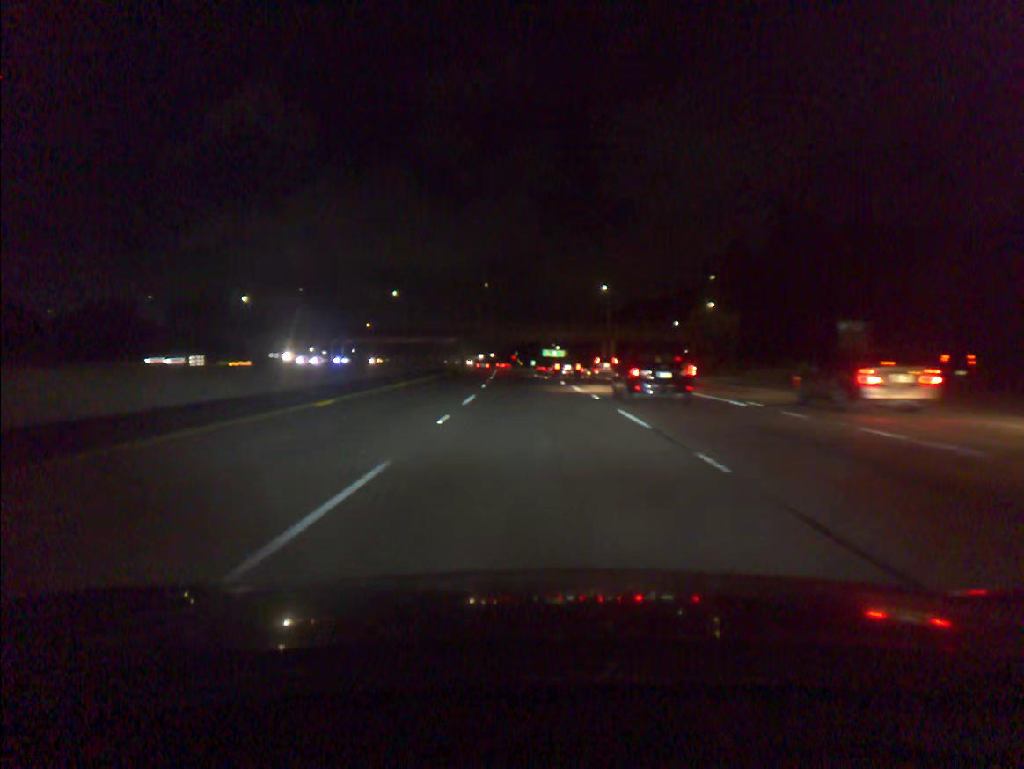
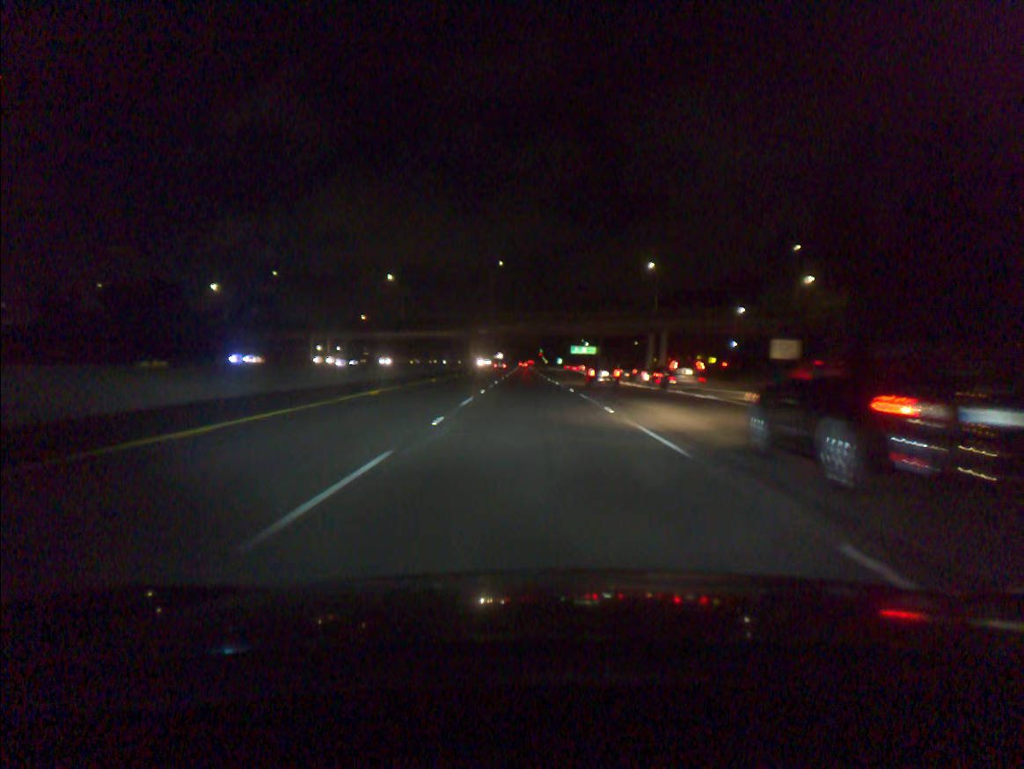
(-0.6, +34.4) m; -2°
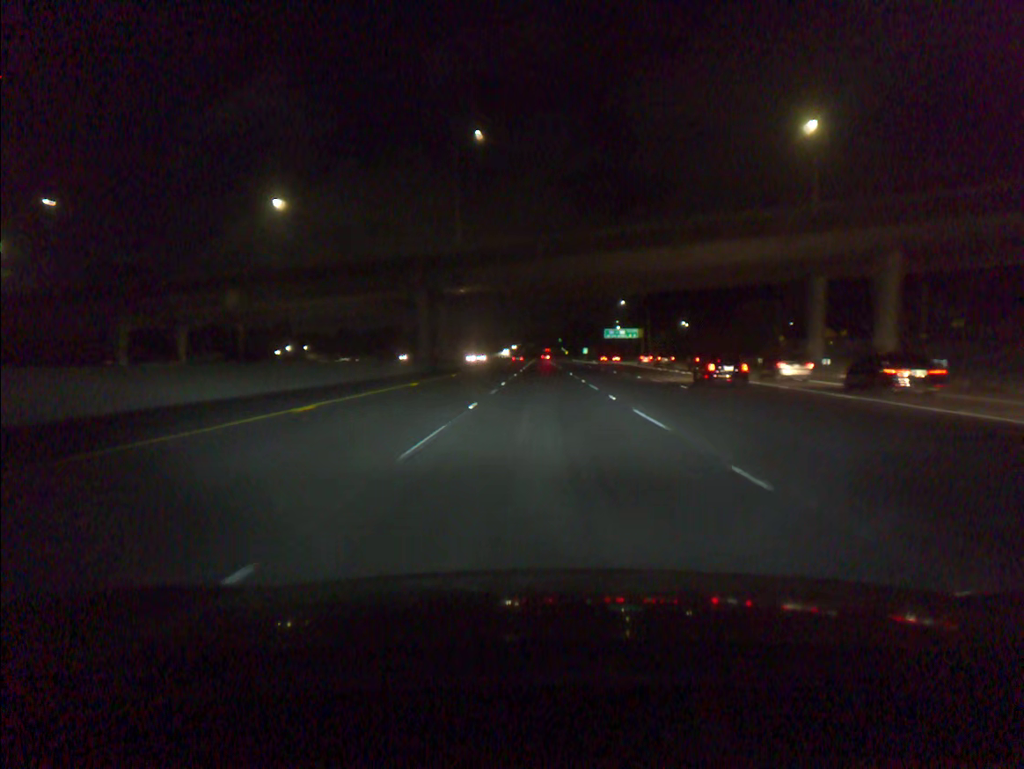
(-1.3, +70.7) m; -1°
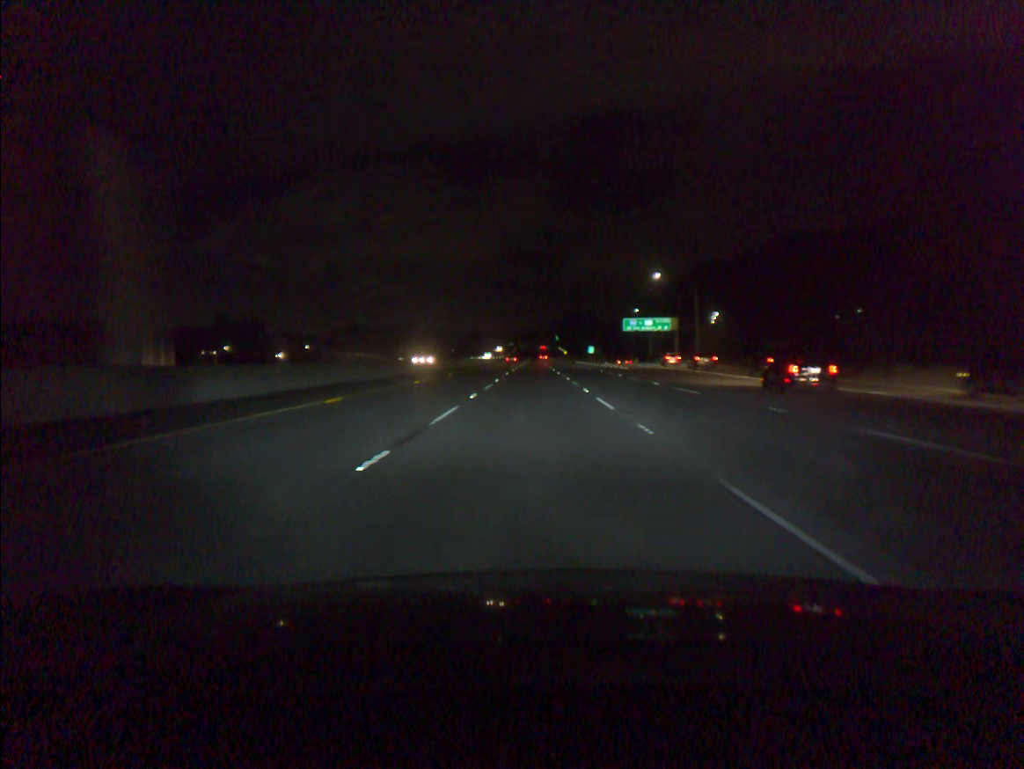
(+0.3, +54.4) m; 0°
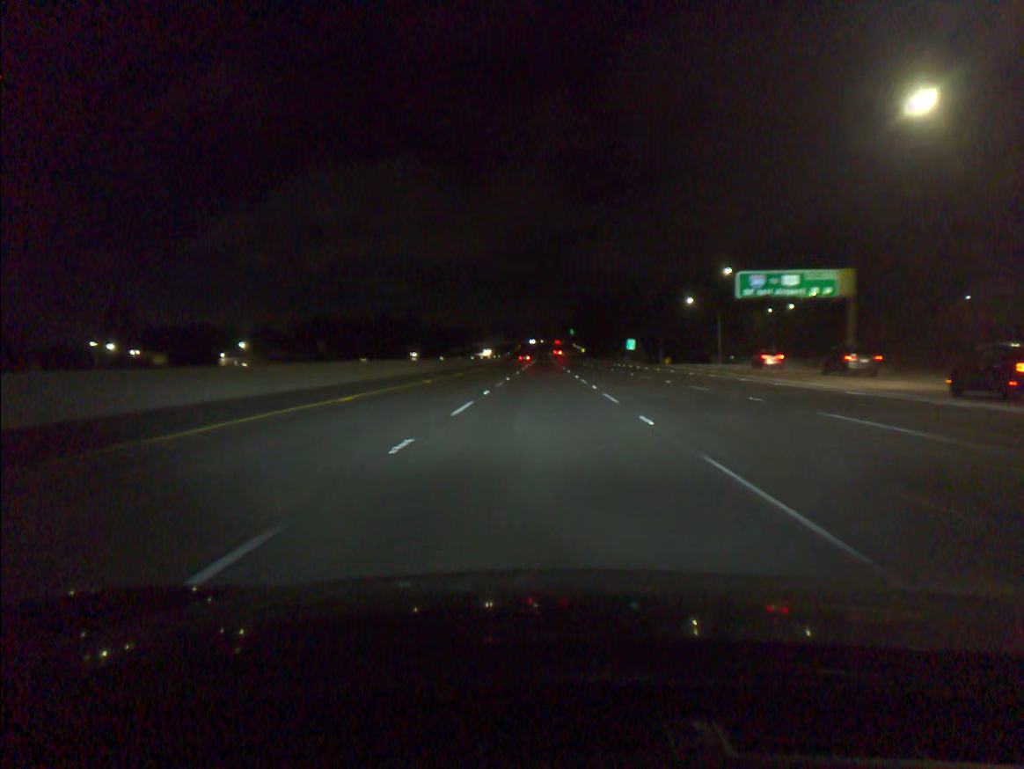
(-0.5, +72.7) m; -1°
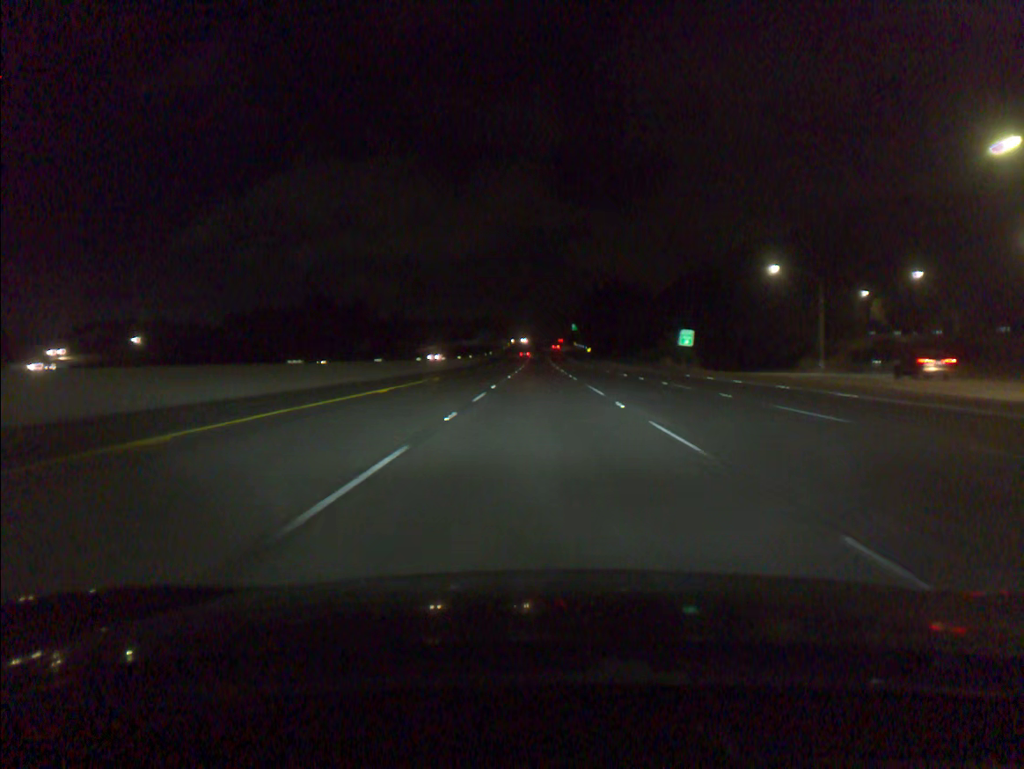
(+0.2, +54.6) m; 0°
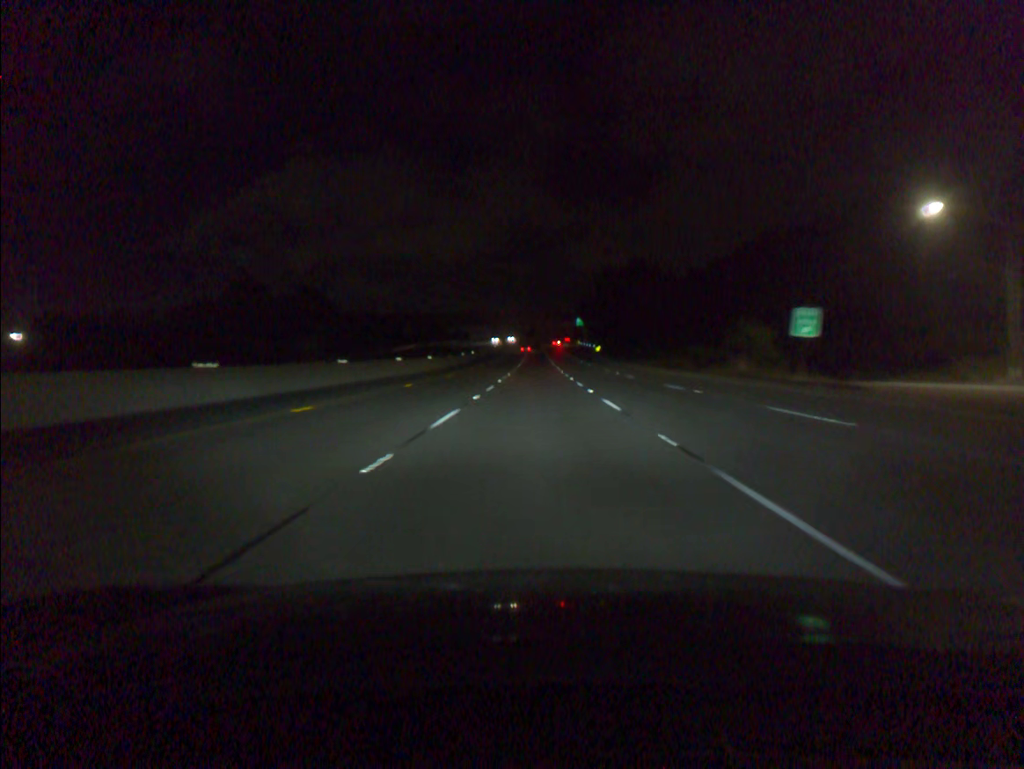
(0.0, +36.5) m; 0°
